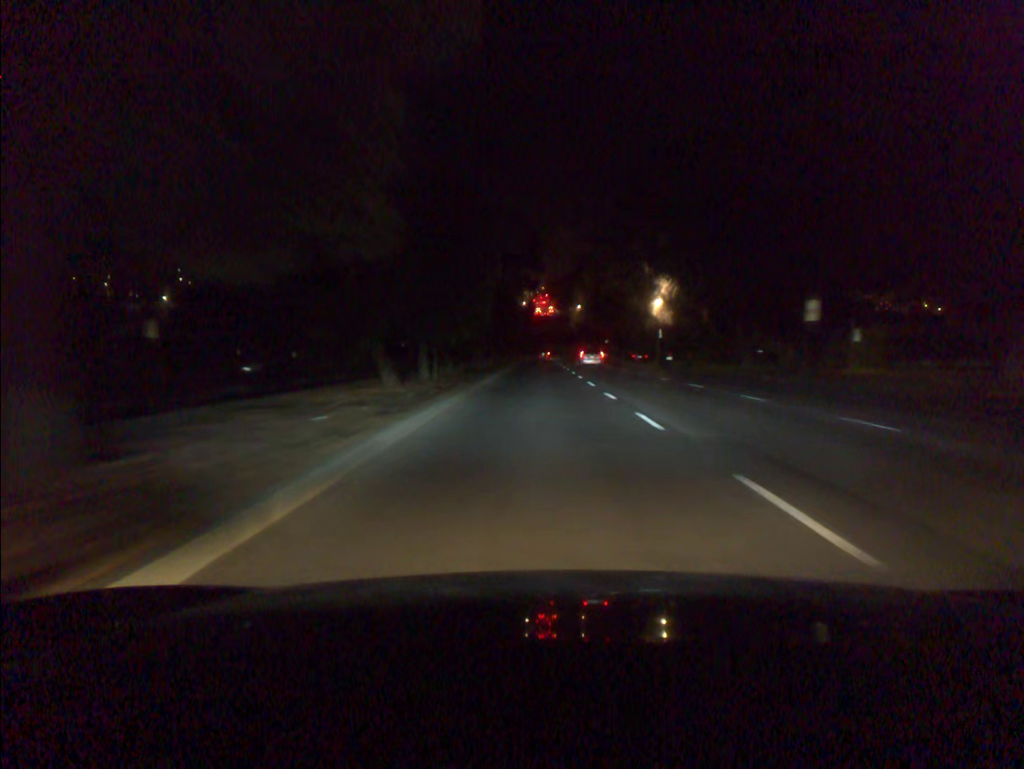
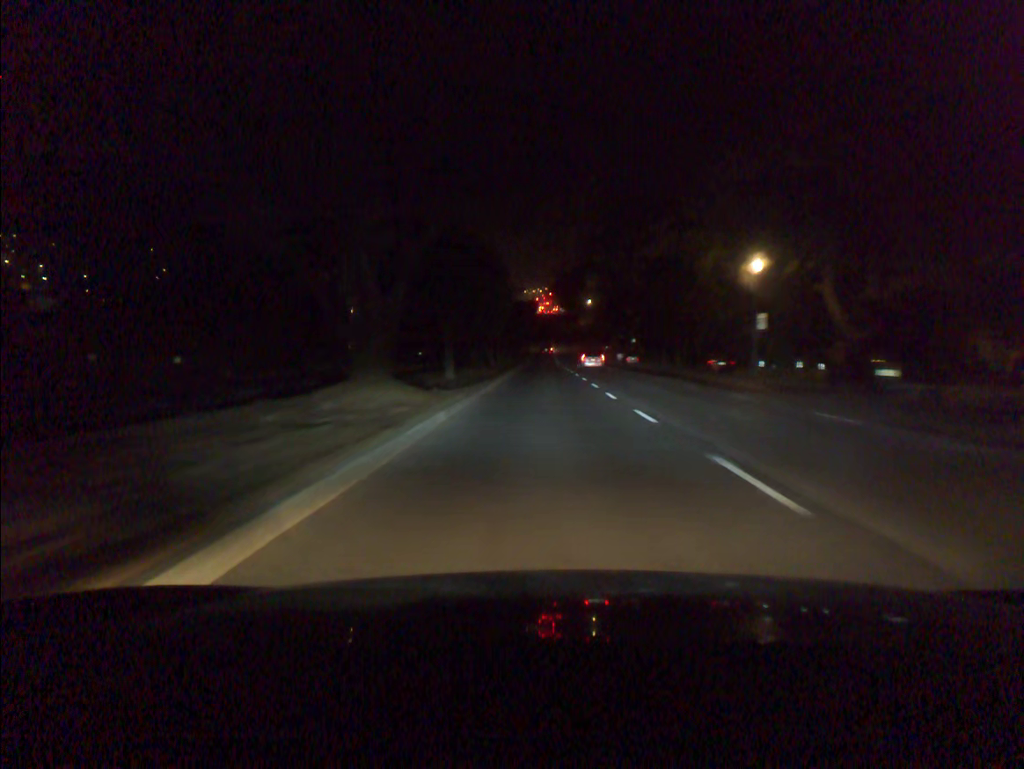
(-0.1, +34.6) m; 0°
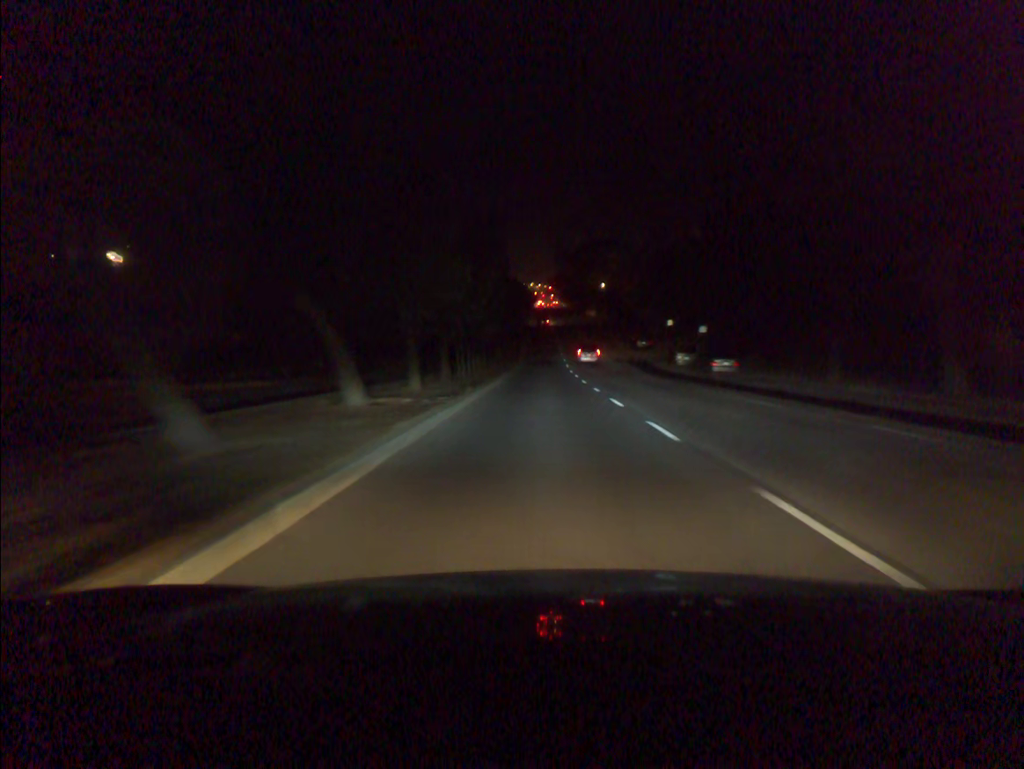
(+0.1, +46.1) m; 0°
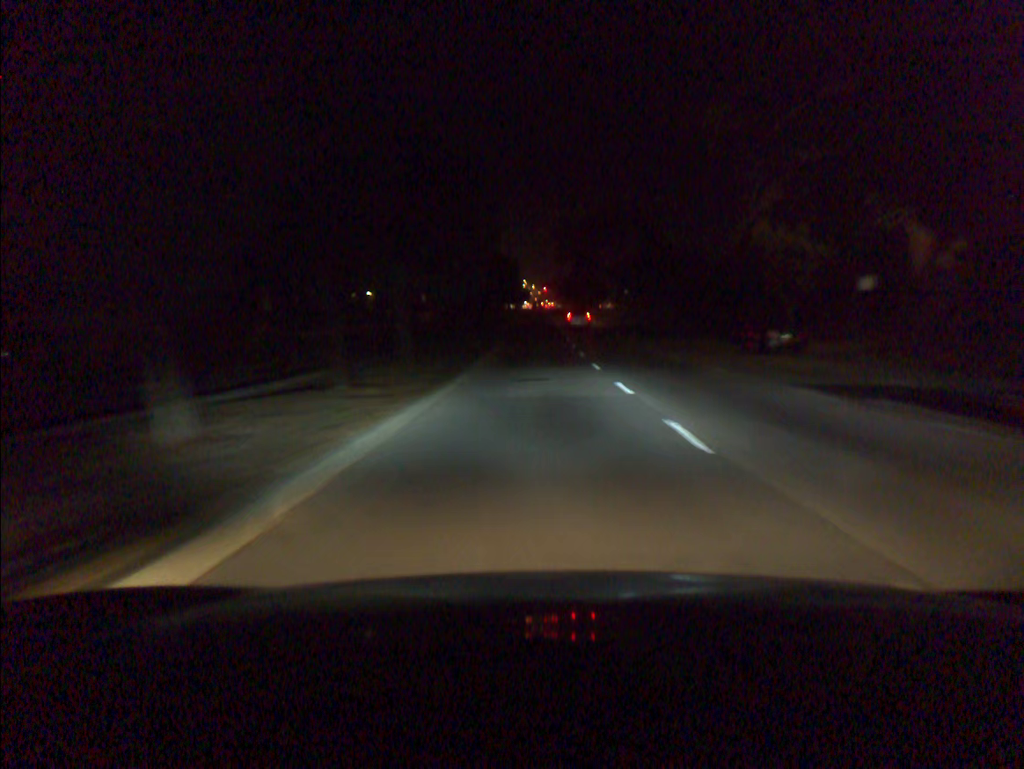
(+0.2, +46.0) m; +1°
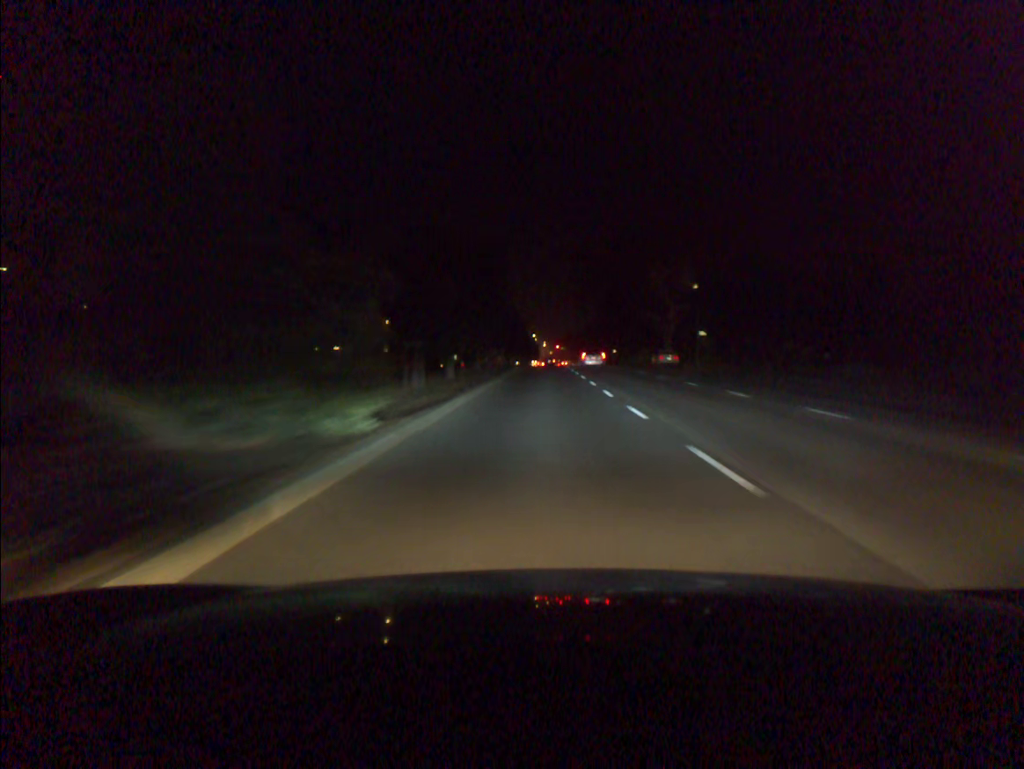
(-0.3, +45.1) m; -1°
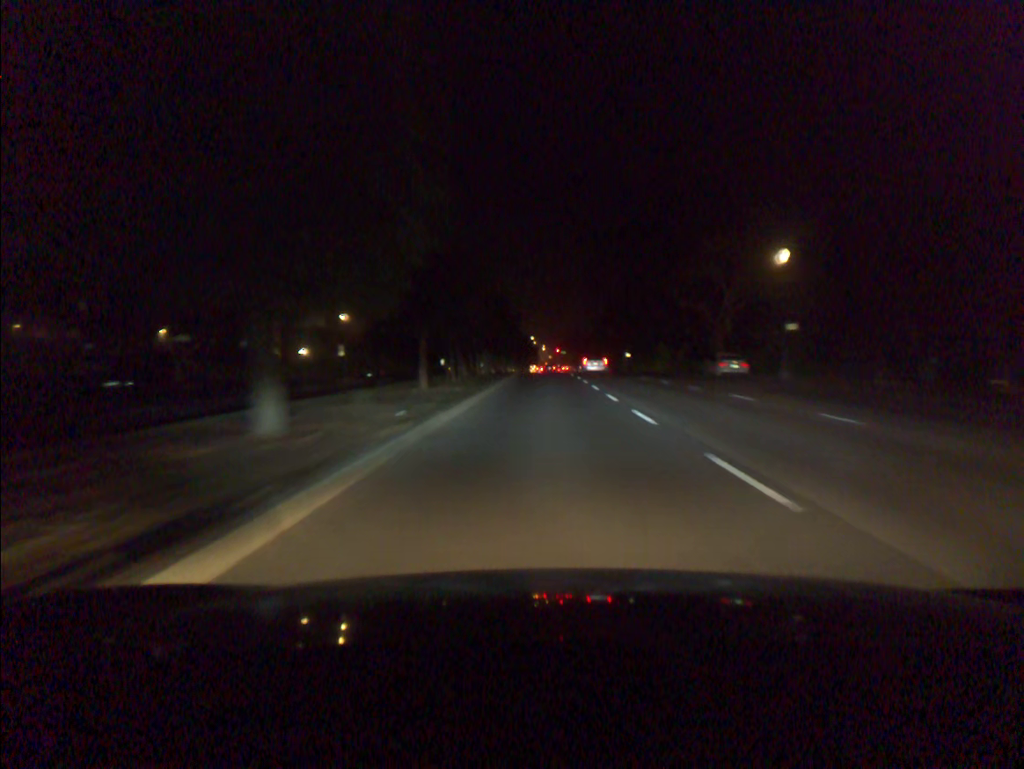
(0.0, +21.9) m; 0°
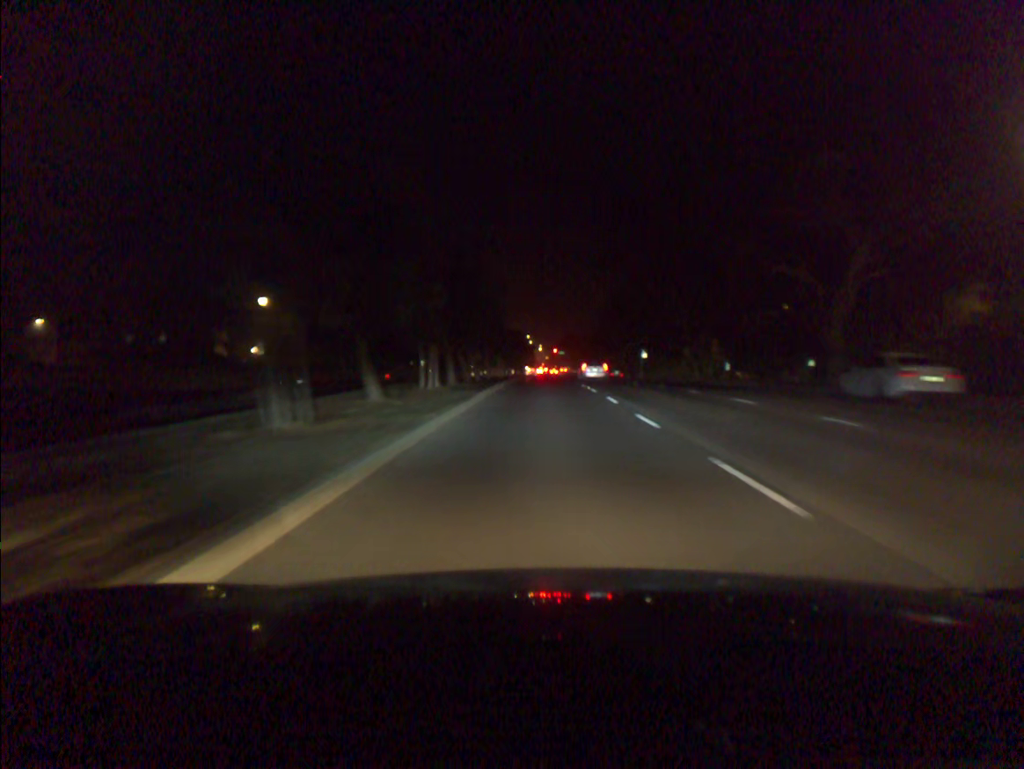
(0.0, +21.9) m; 0°
